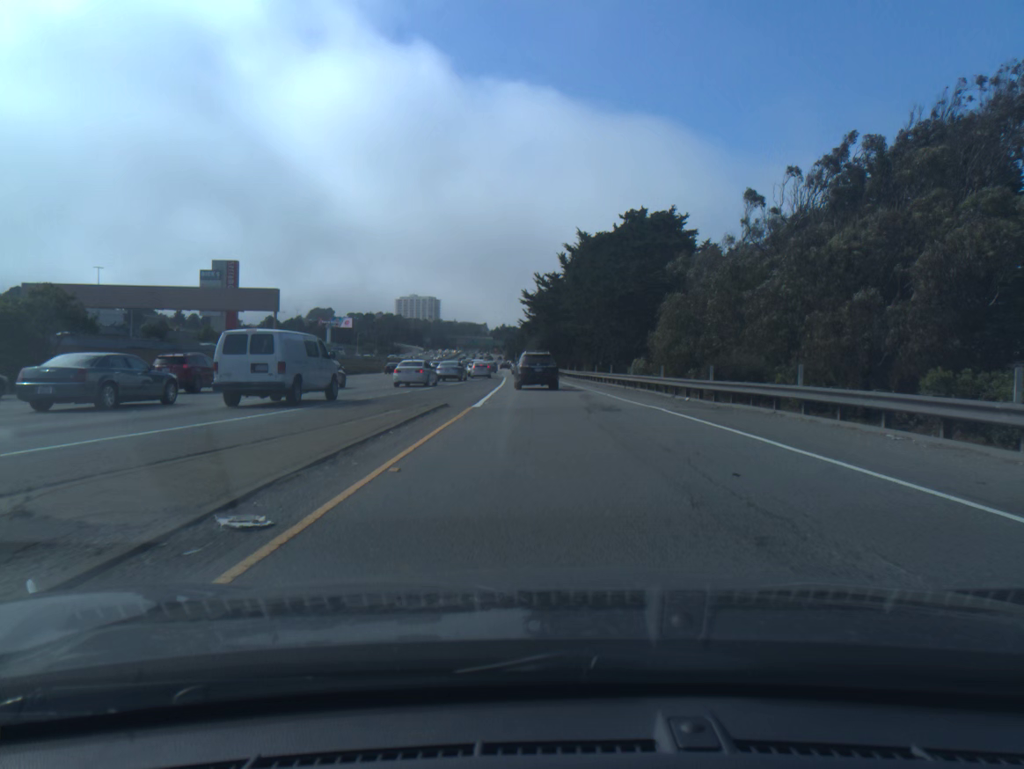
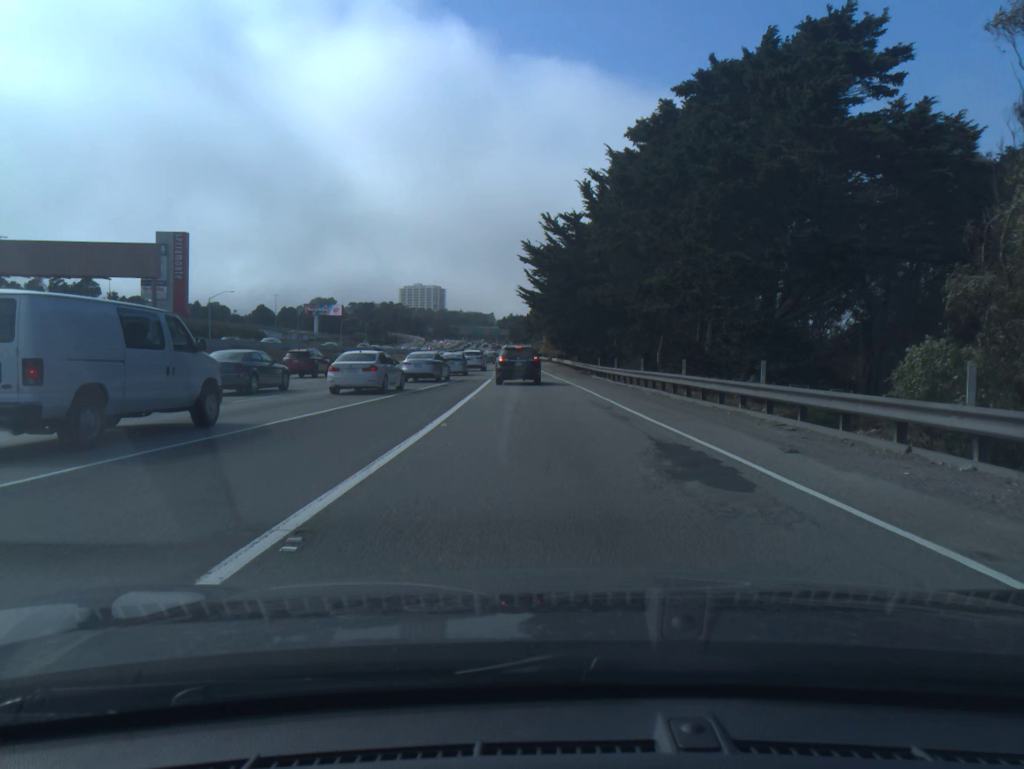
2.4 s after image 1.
(-0.1, +31.7) m; 0°
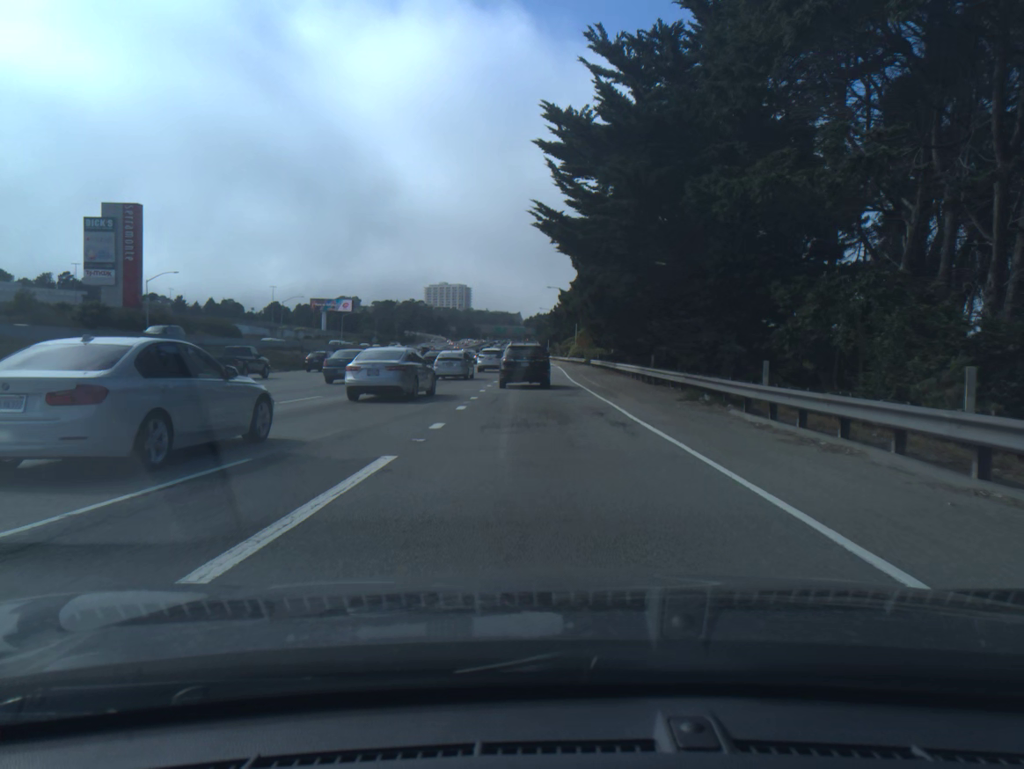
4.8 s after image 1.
(-0.4, +31.4) m; -2°
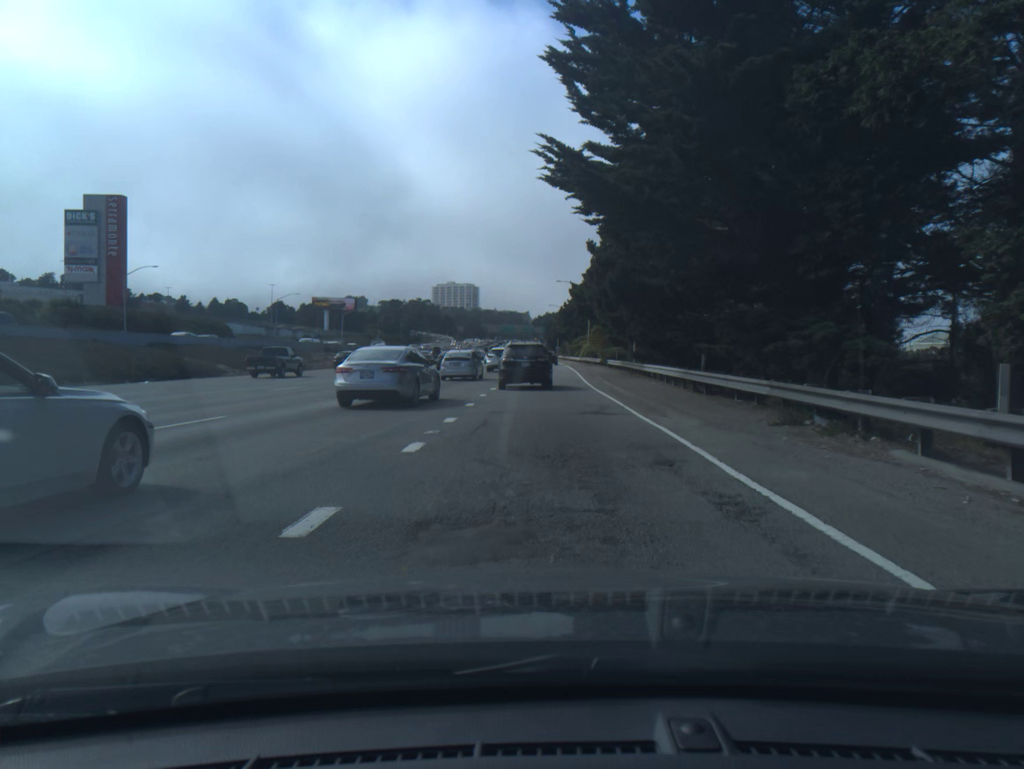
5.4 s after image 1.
(0.0, +7.9) m; -1°
